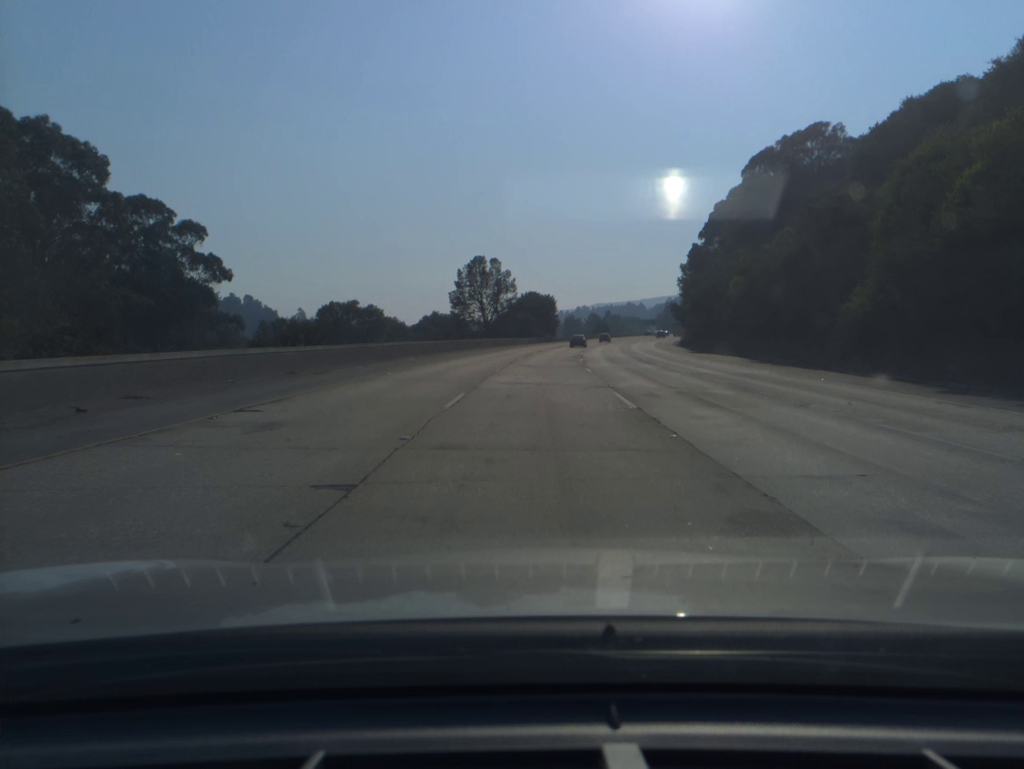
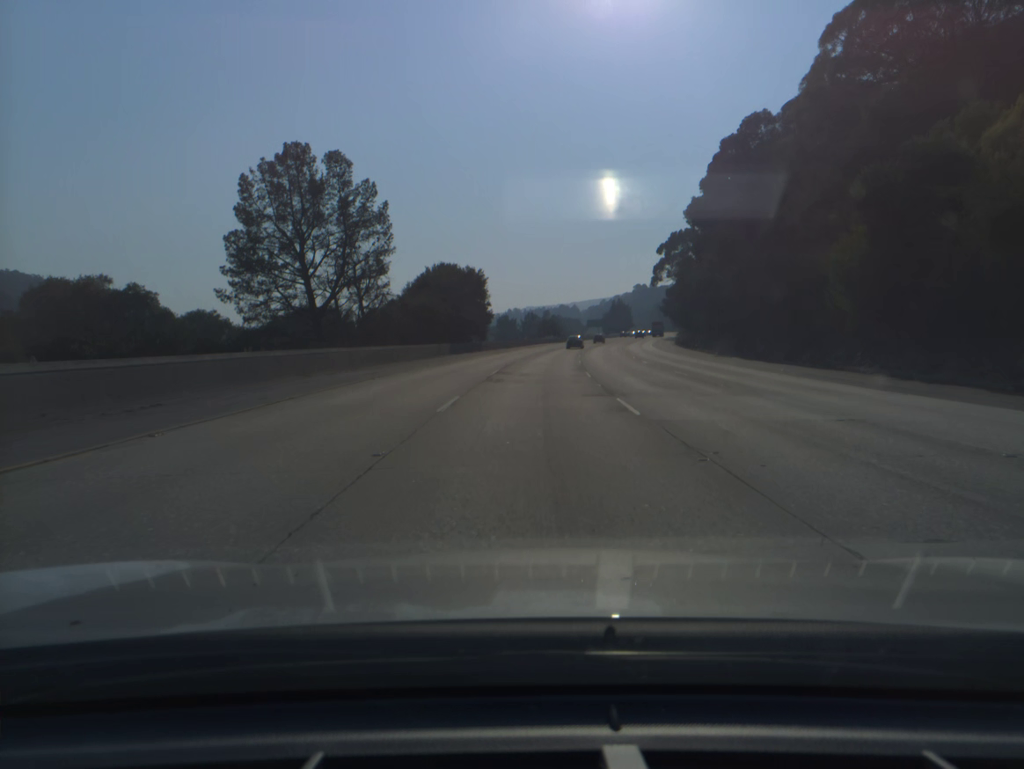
(+2.4, +59.6) m; +5°
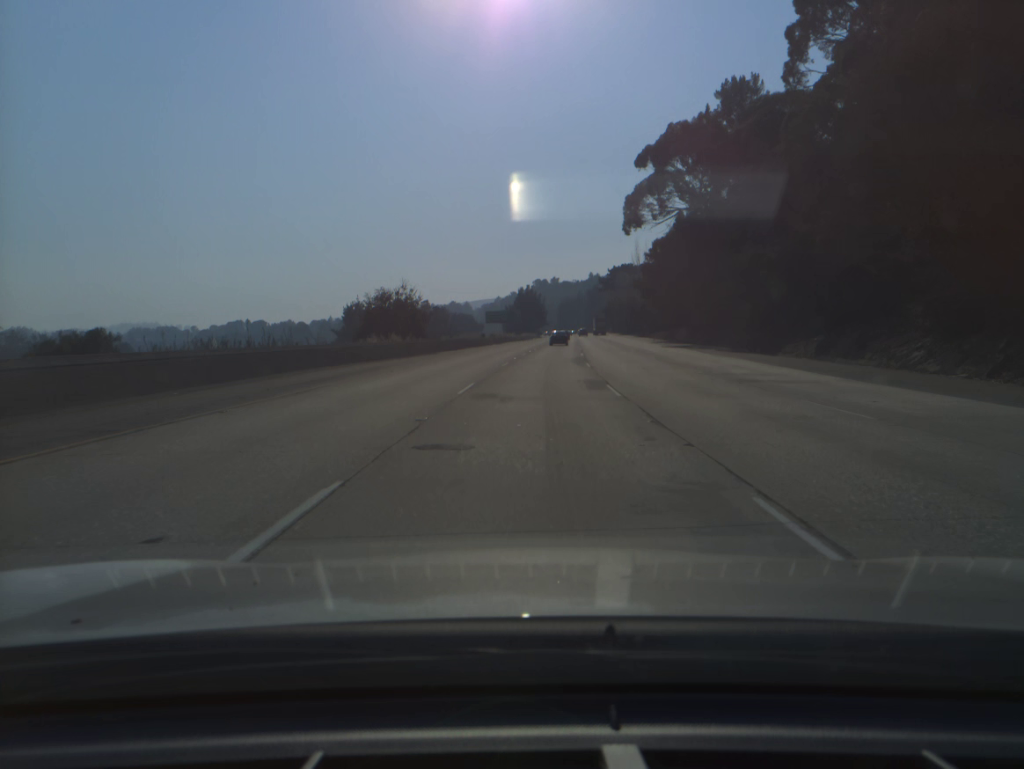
(+6.8, +98.4) m; +8°
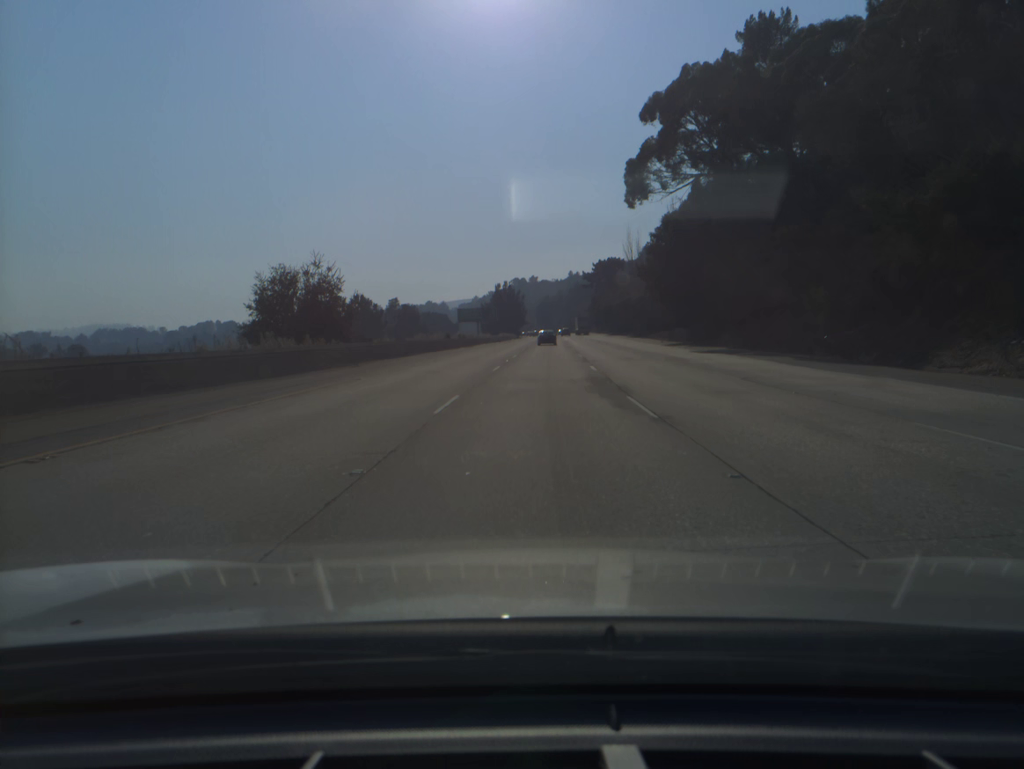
(+0.3, +19.5) m; +2°
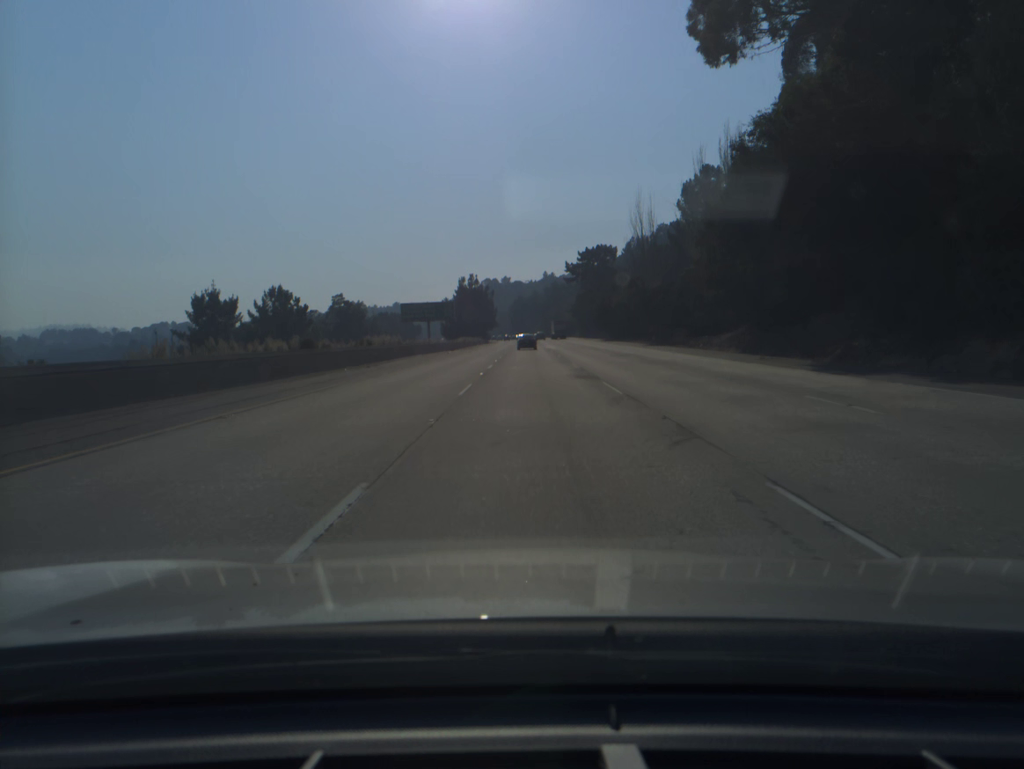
(+0.9, +38.9) m; +2°
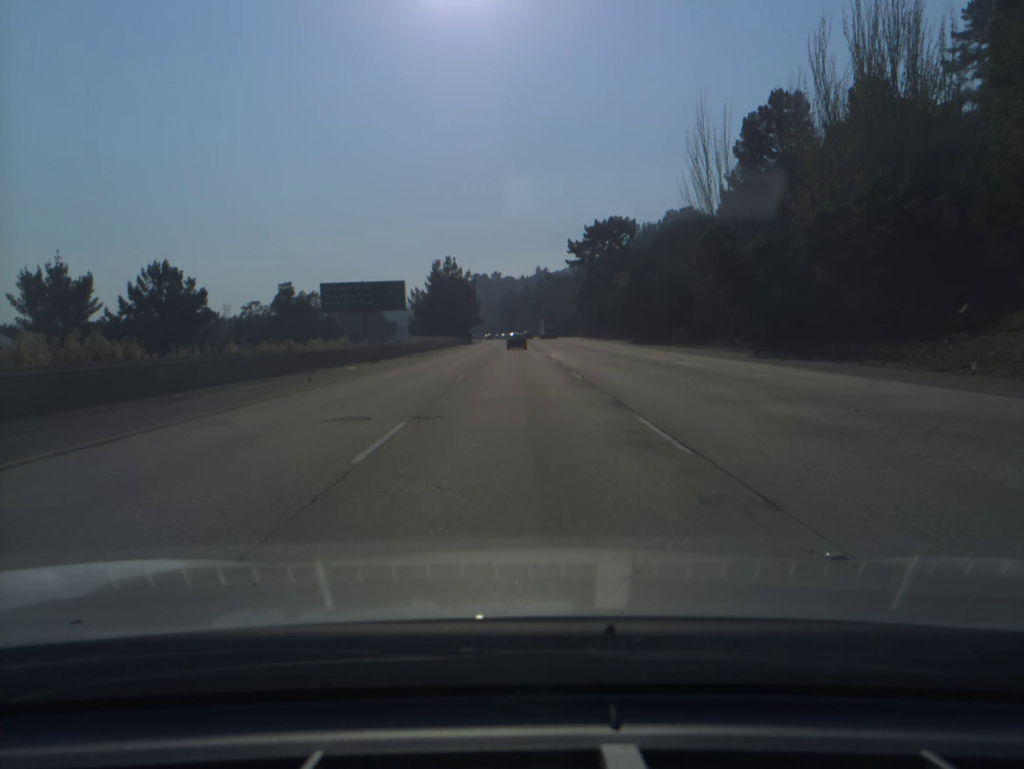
(+0.3, +38.5) m; +1°
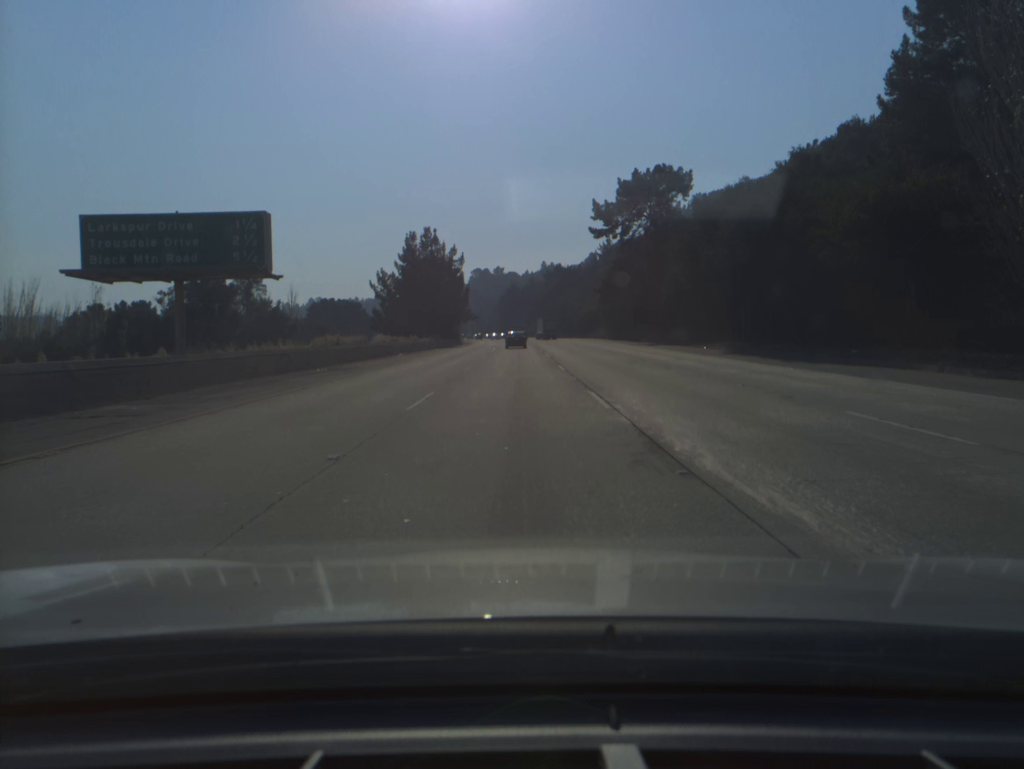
(-0.1, +38.2) m; 0°
